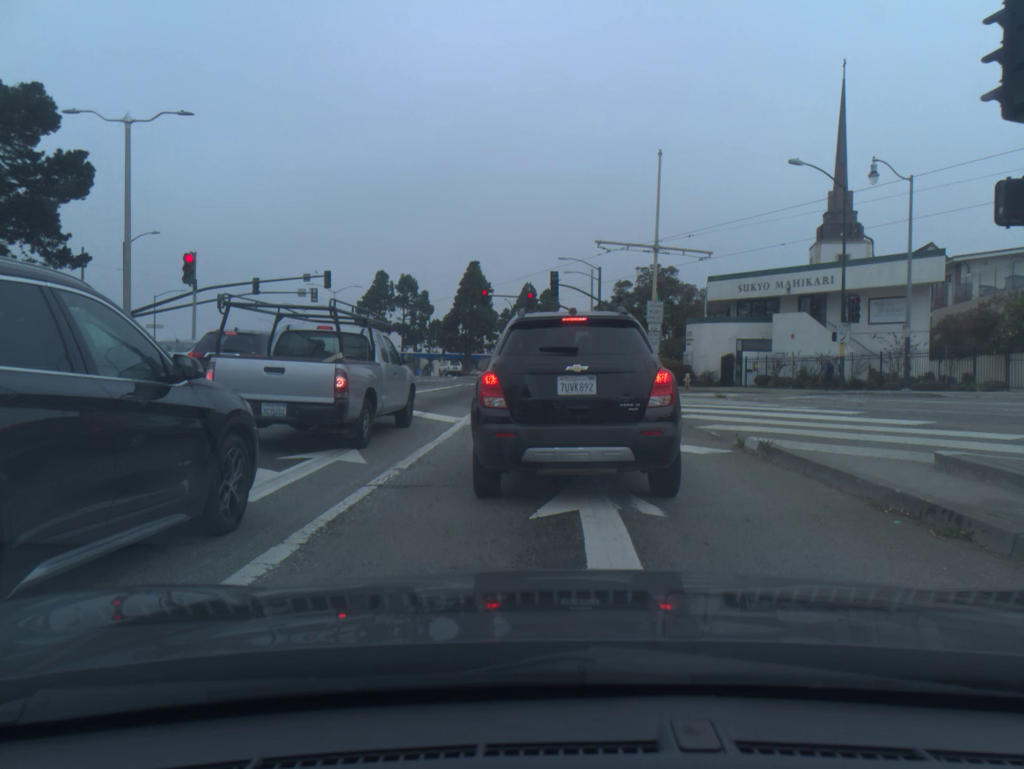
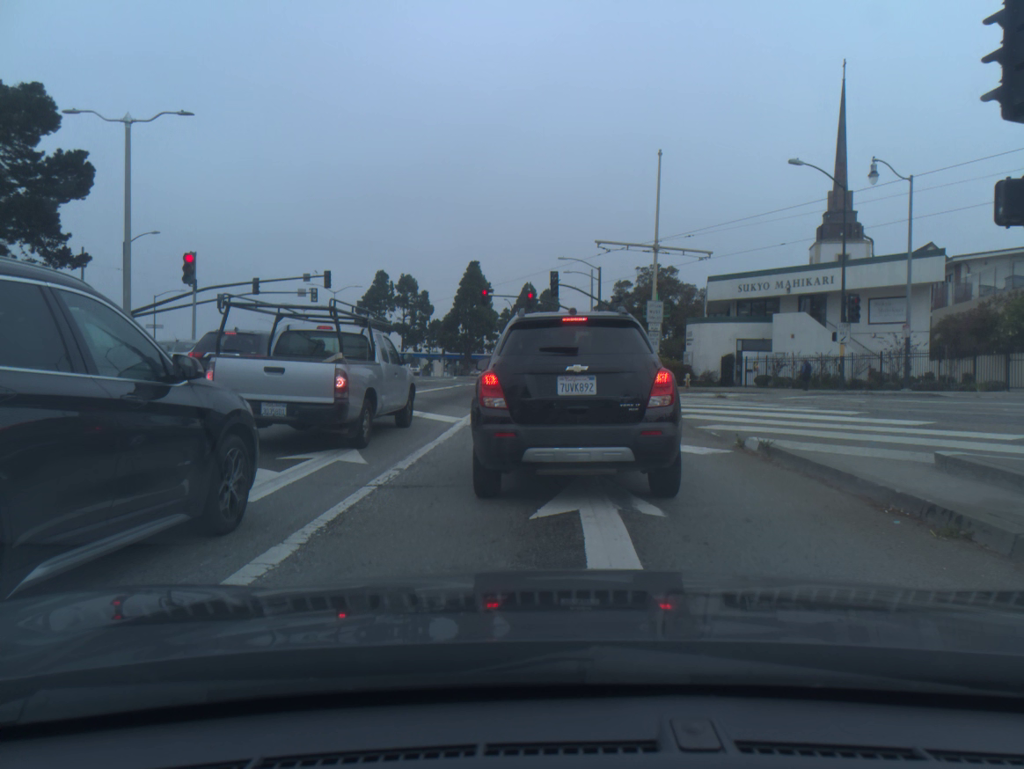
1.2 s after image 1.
(0.0, 0.0) m; 0°
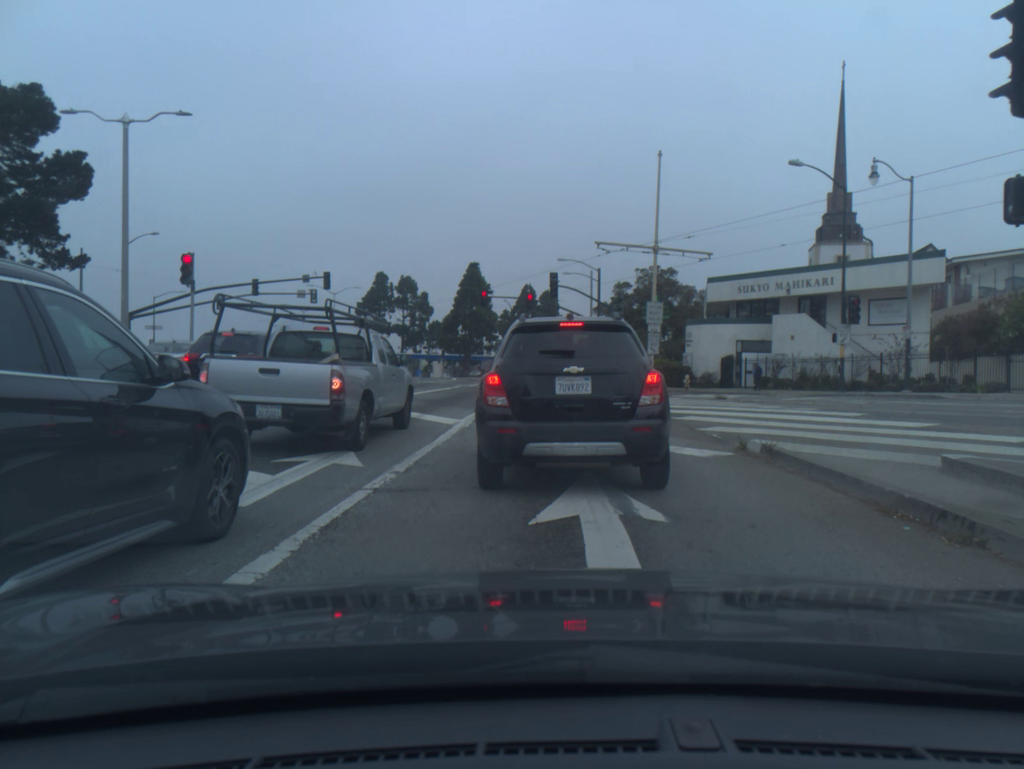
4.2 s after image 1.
(-0.1, +0.2) m; 0°
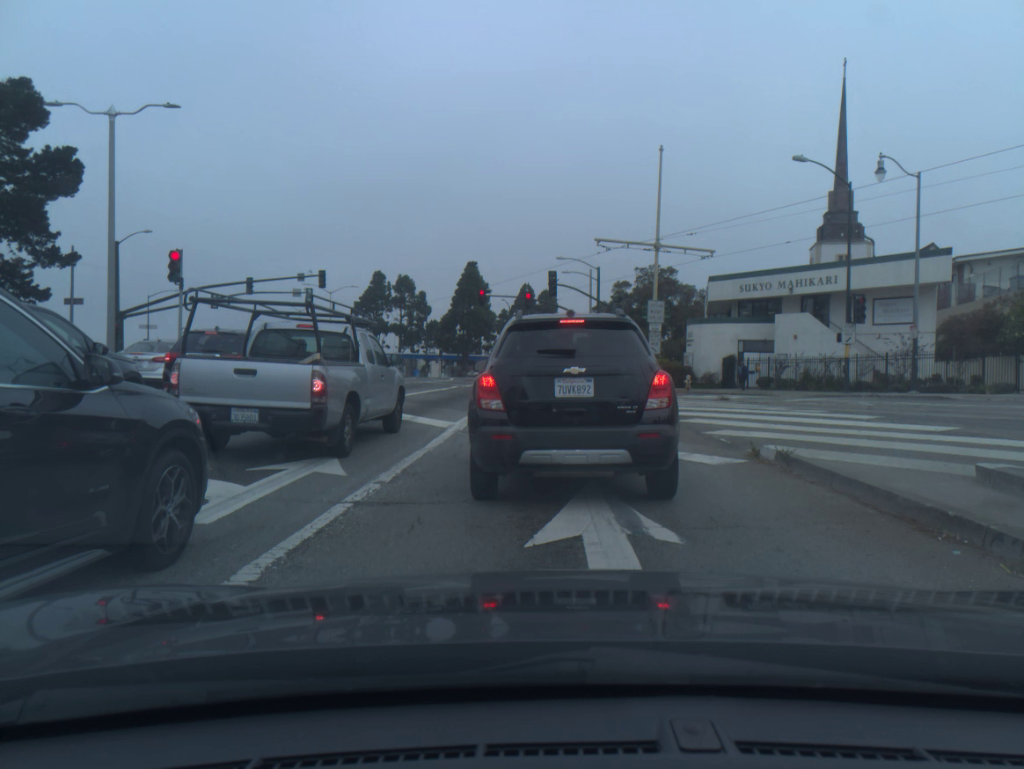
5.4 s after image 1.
(0.0, +0.7) m; 0°
